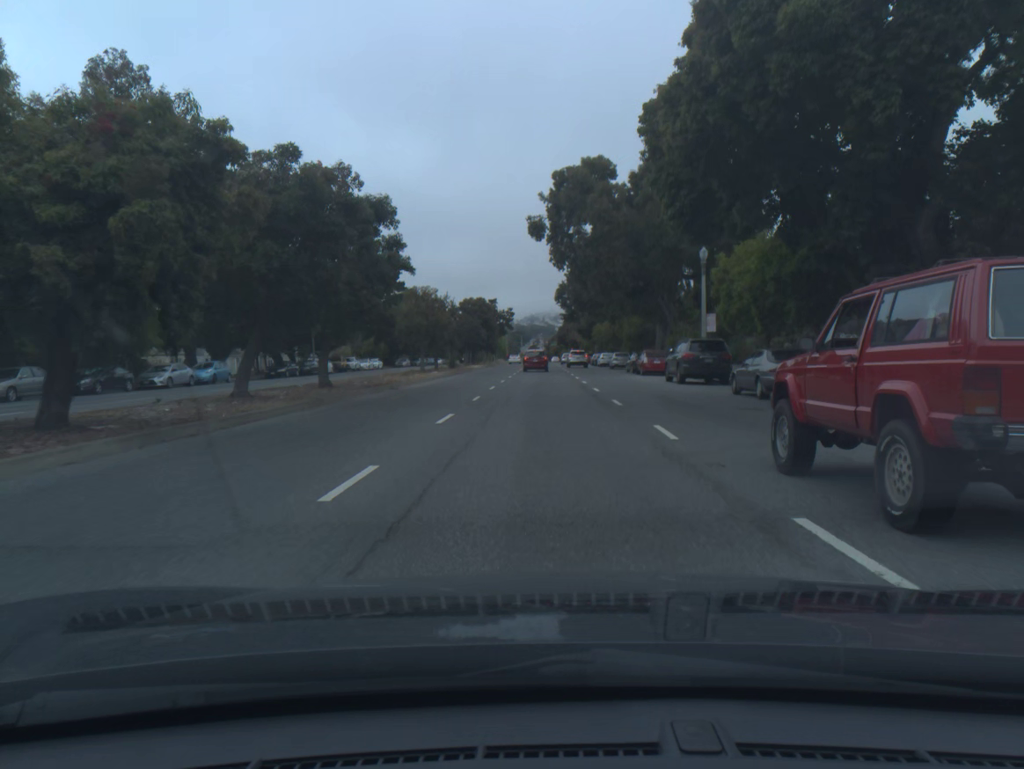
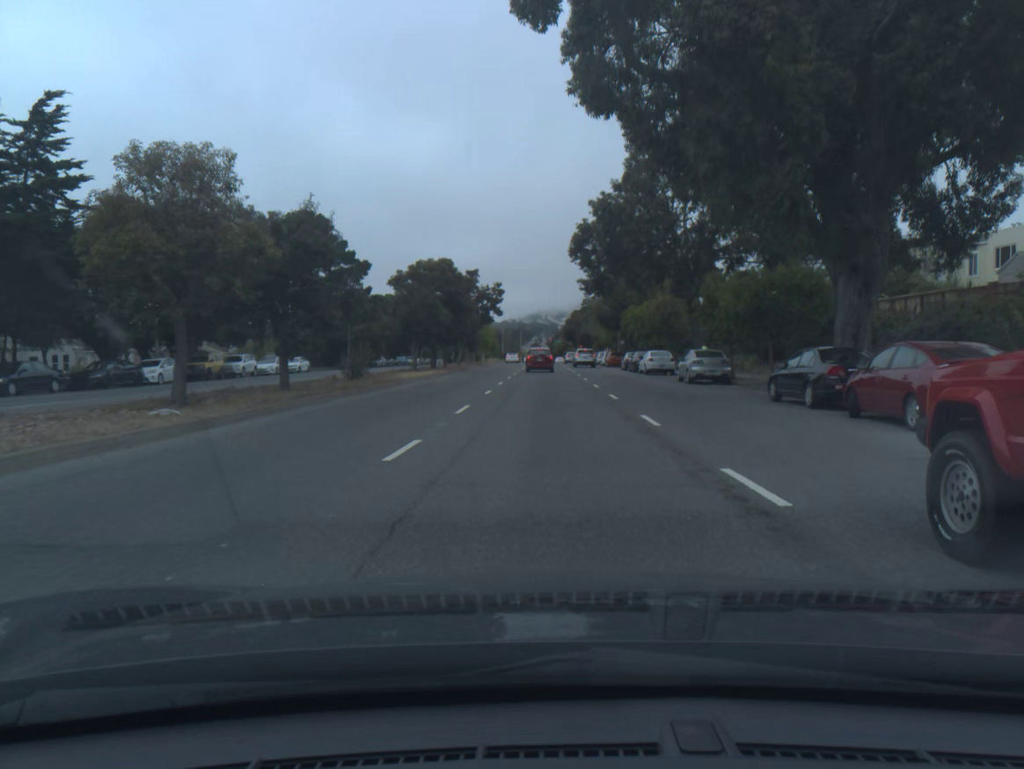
(-0.1, +34.3) m; 0°
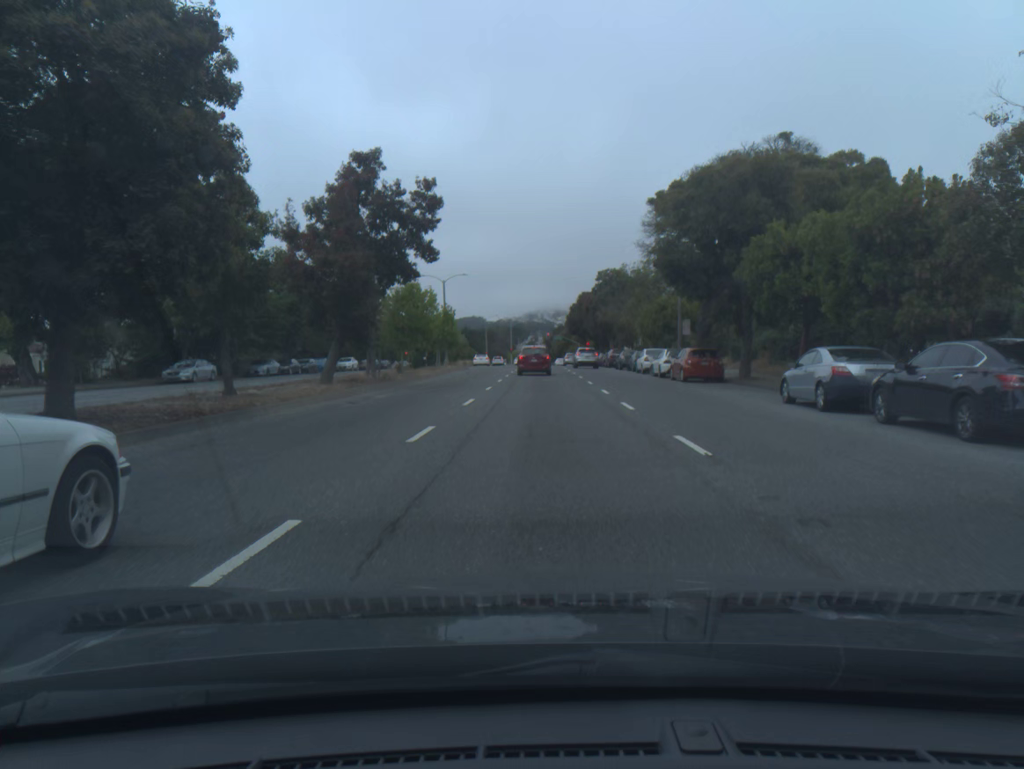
(+0.1, +41.6) m; 0°
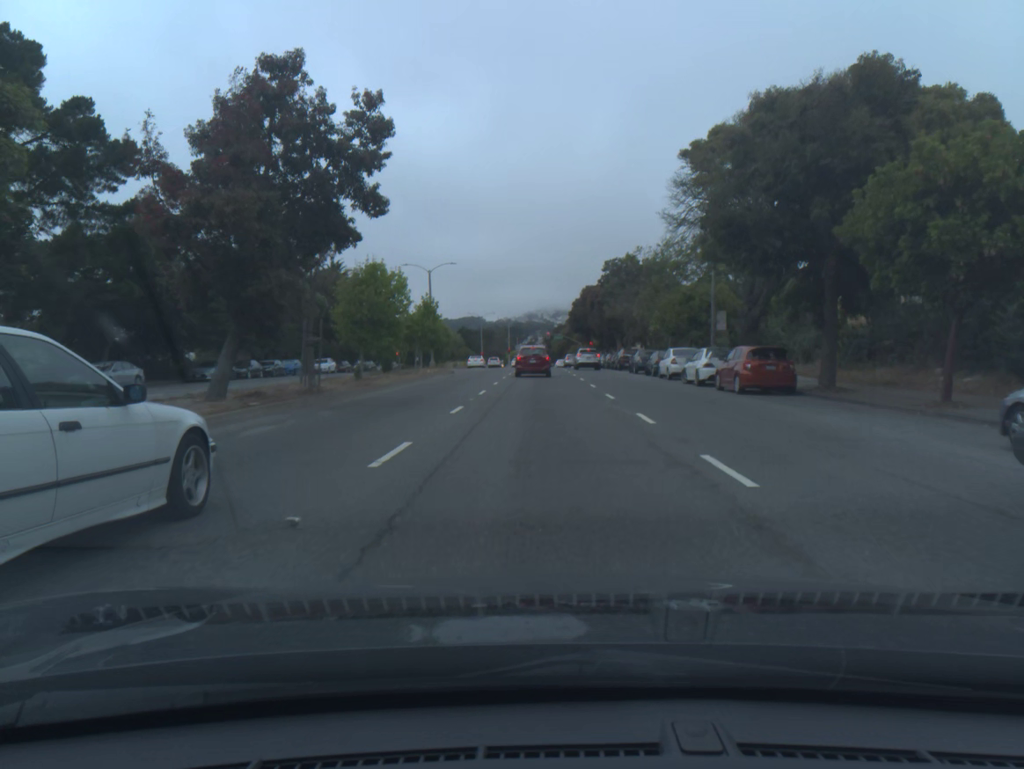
(0.0, +9.5) m; 0°
